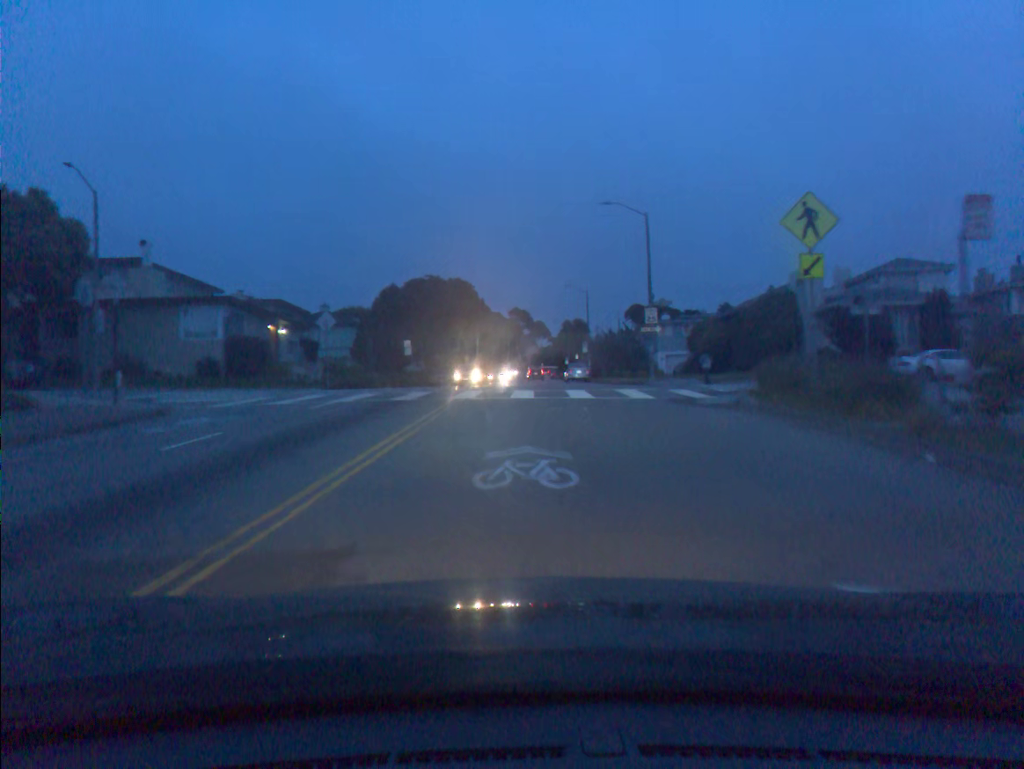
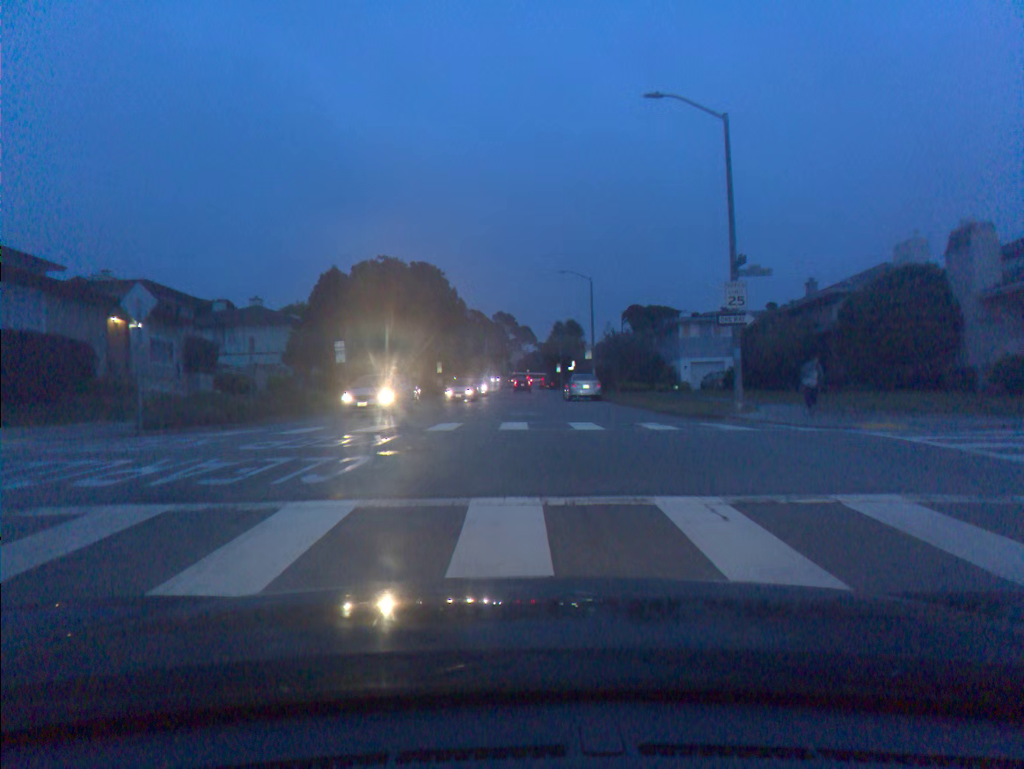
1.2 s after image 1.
(+0.1, +17.1) m; +1°
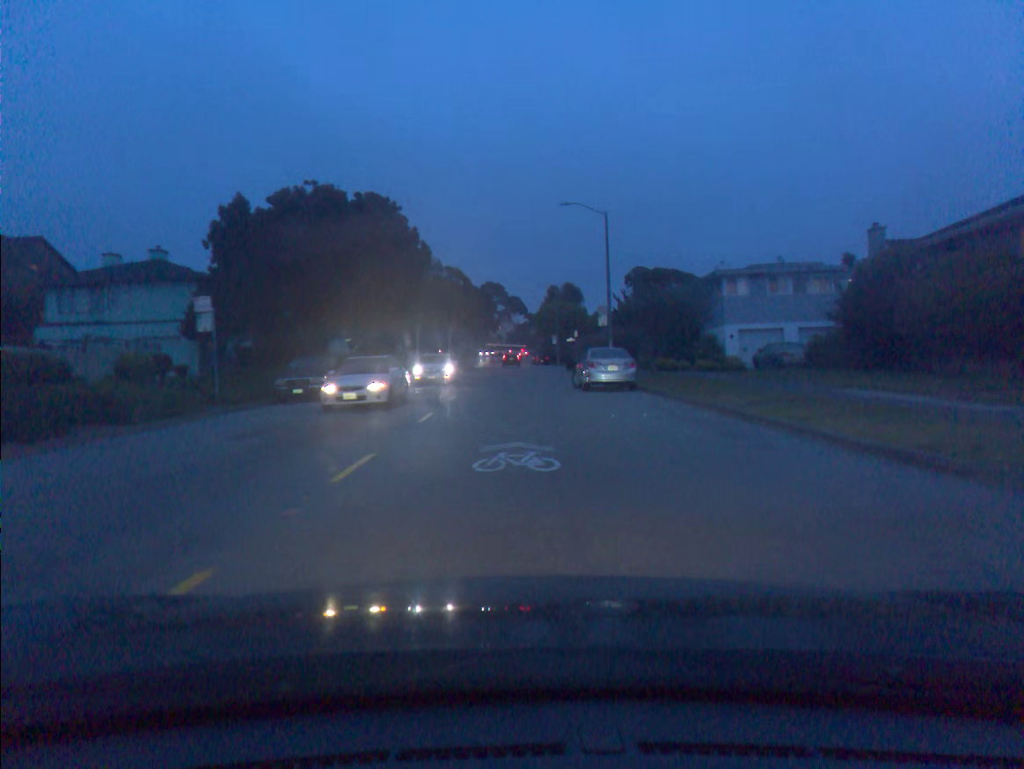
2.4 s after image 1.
(+0.1, +15.6) m; 0°
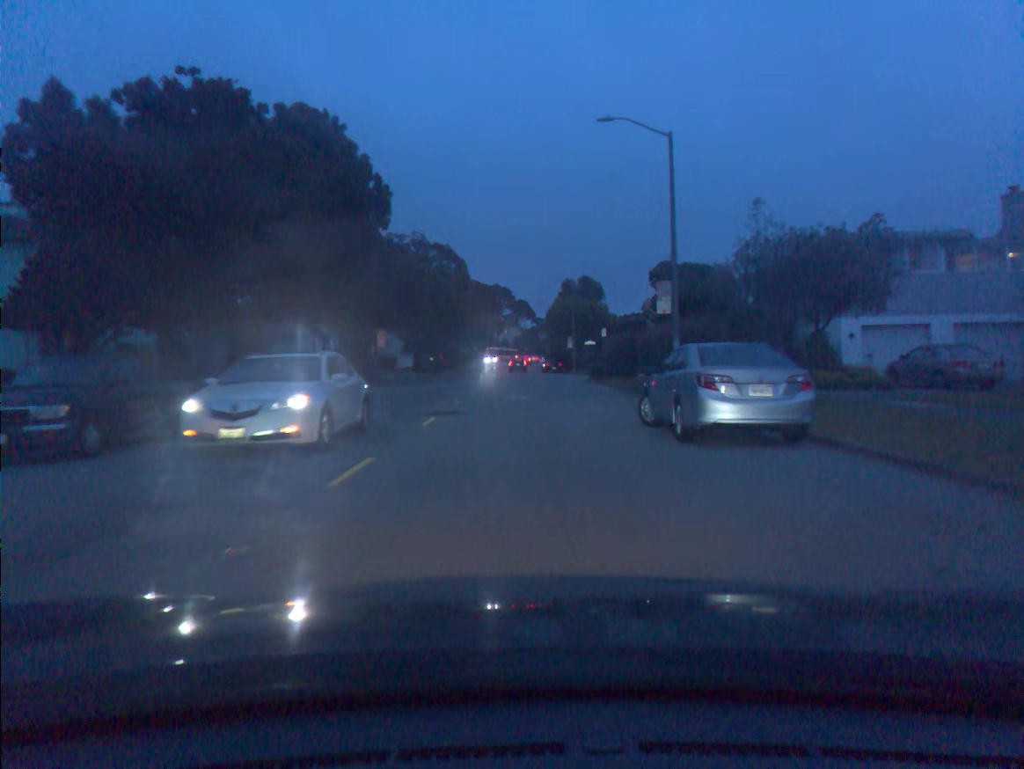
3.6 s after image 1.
(-0.1, +14.9) m; -1°
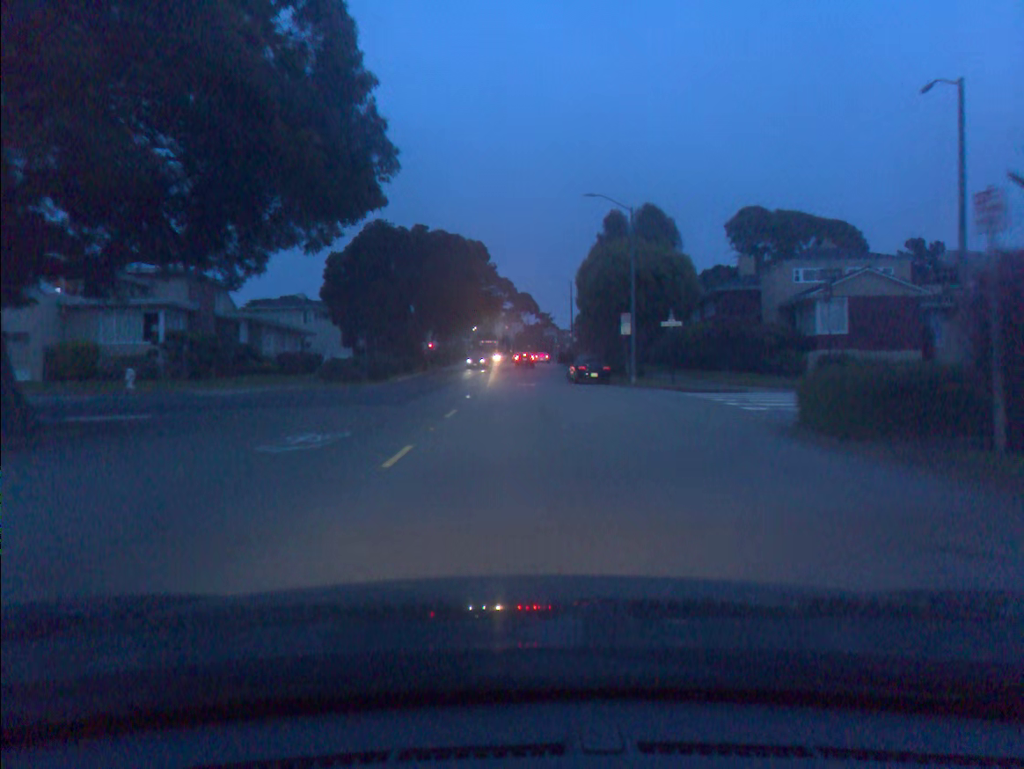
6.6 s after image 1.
(-0.1, +35.5) m; 0°
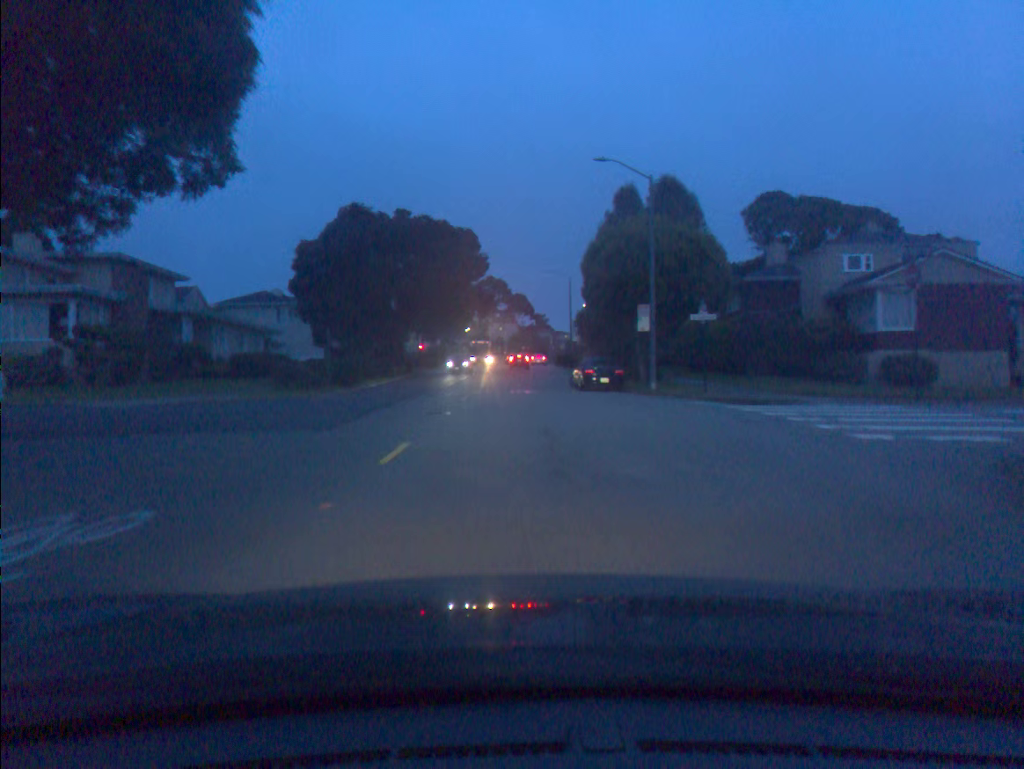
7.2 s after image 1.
(0.0, +7.0) m; 0°
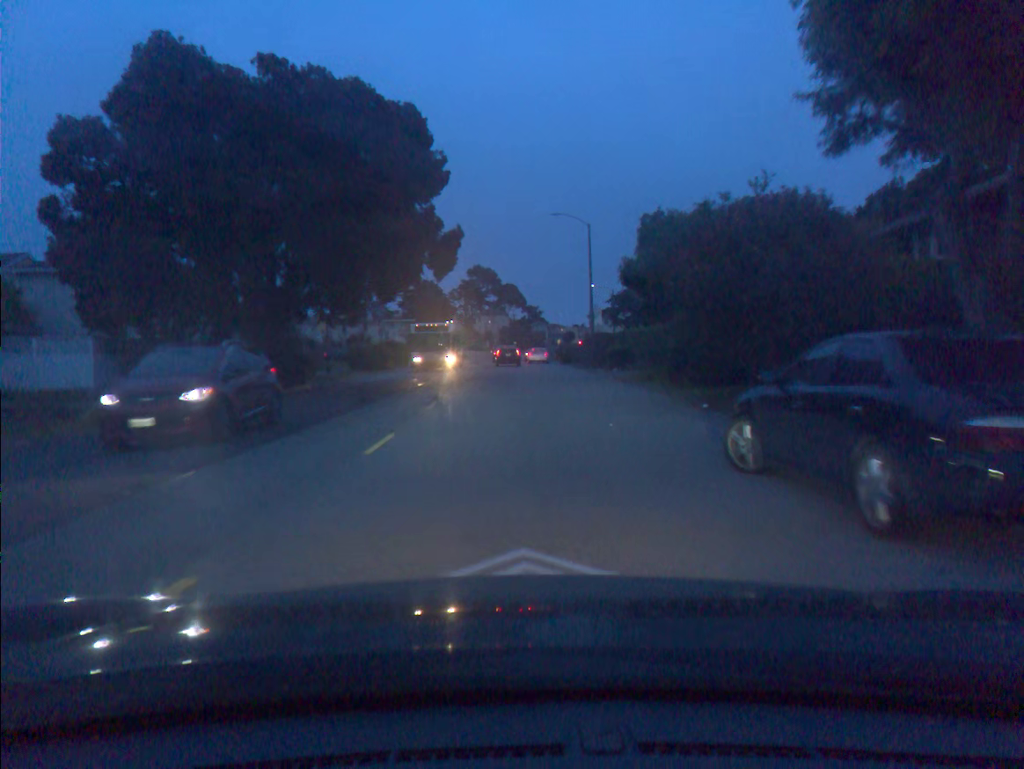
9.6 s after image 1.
(+0.1, +26.6) m; 0°
